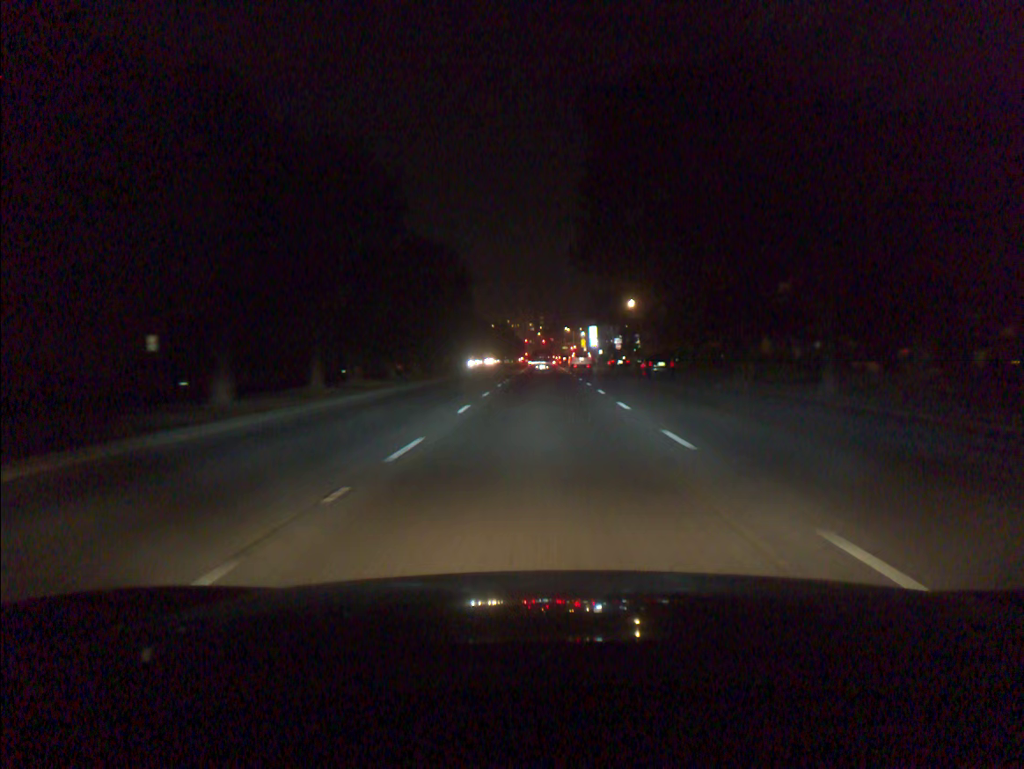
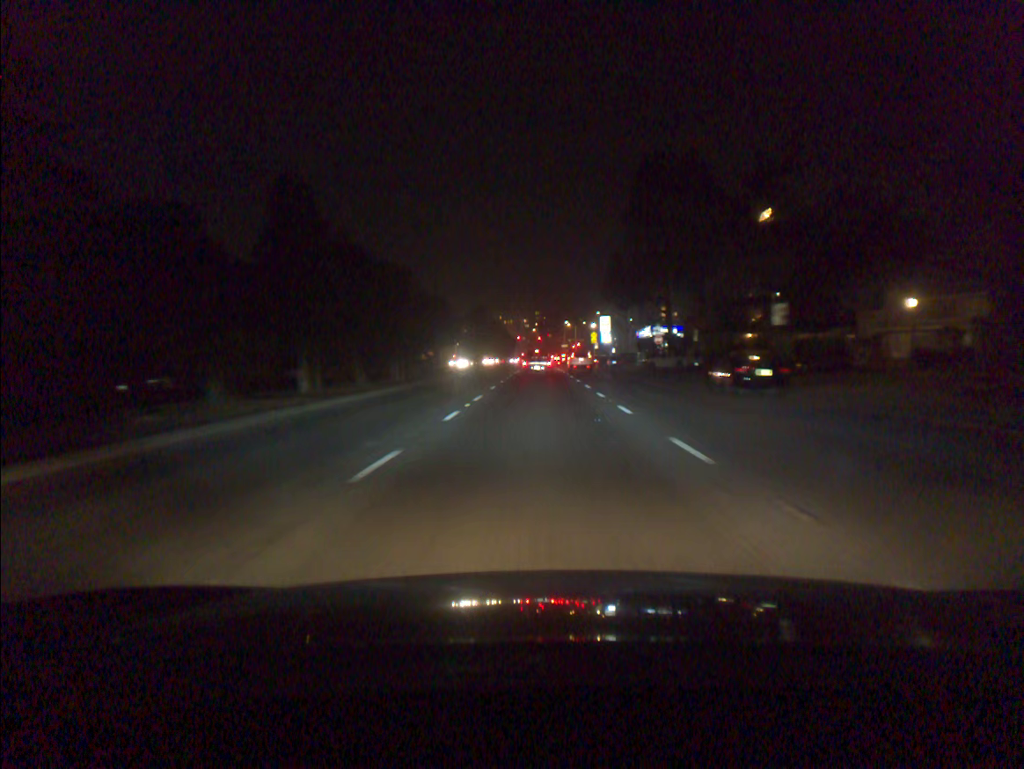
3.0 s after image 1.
(+0.1, +45.0) m; 0°
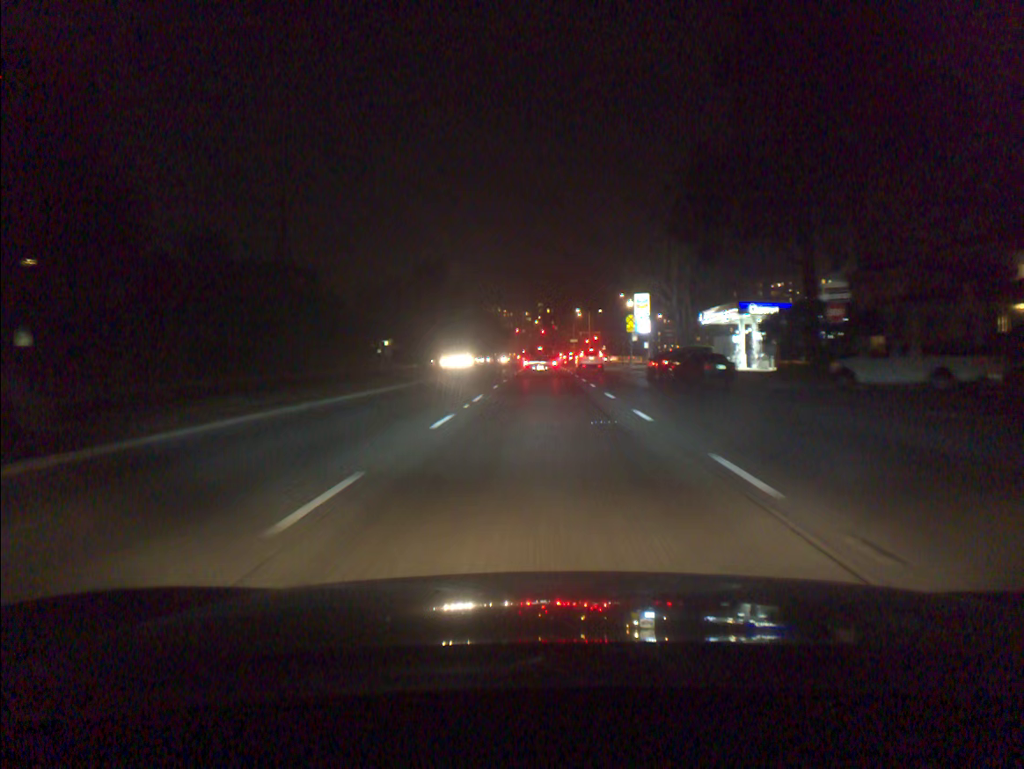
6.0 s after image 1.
(-0.1, +44.7) m; 0°
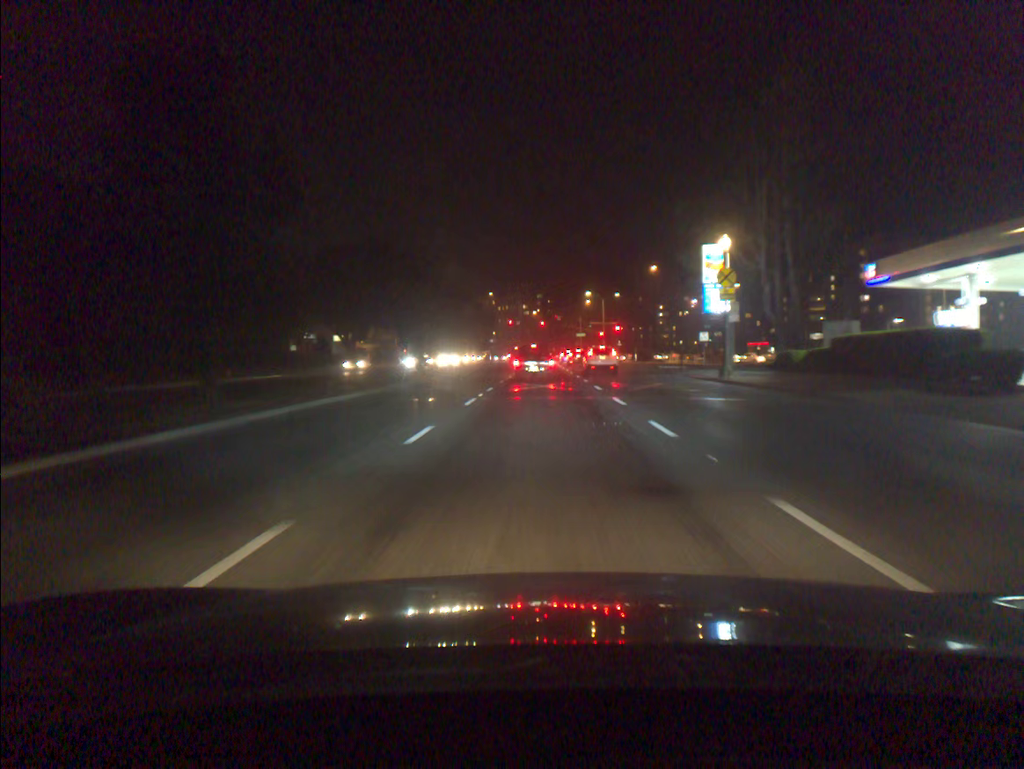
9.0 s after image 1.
(0.0, +39.1) m; 0°
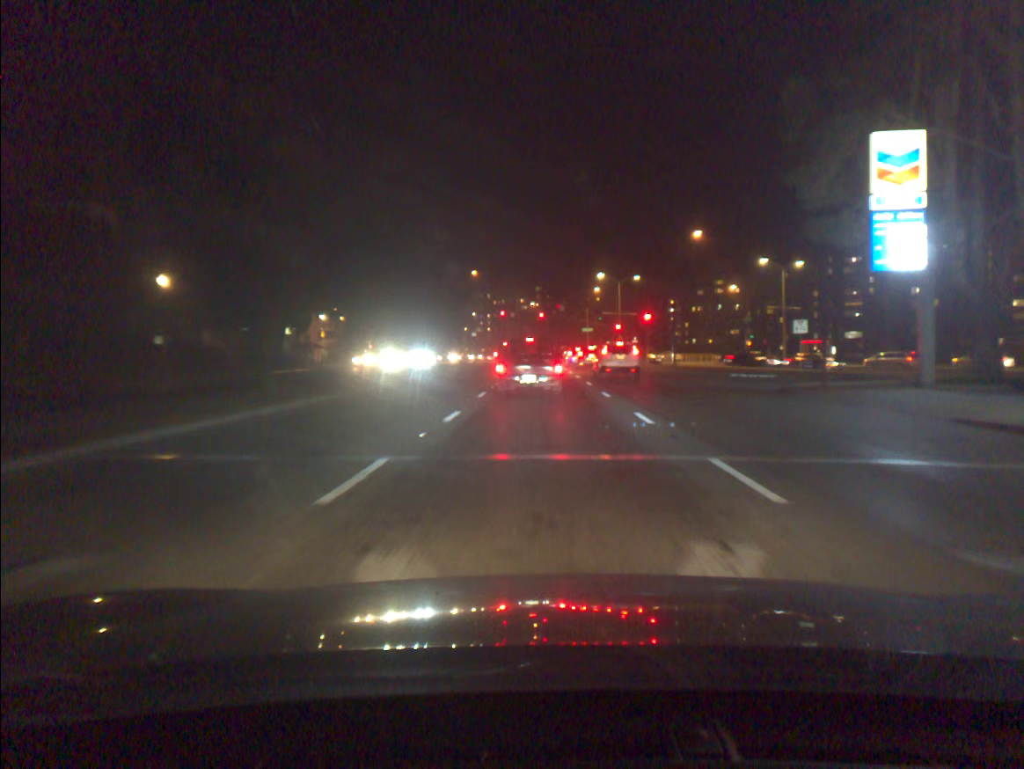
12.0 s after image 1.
(+0.1, +26.8) m; 0°
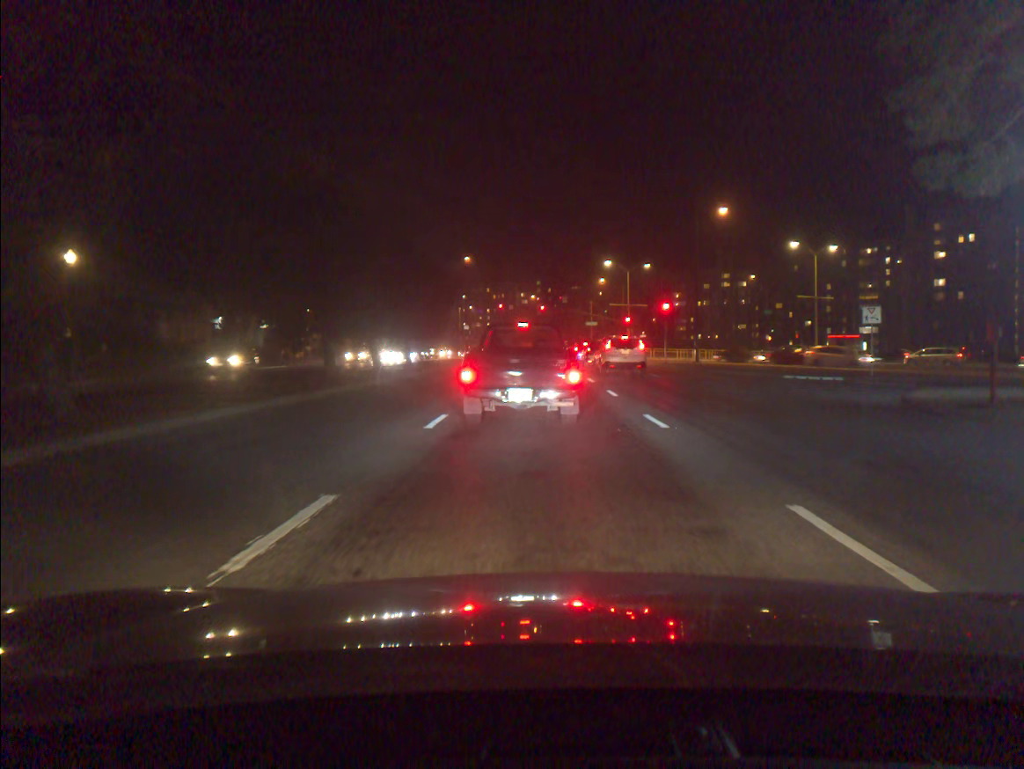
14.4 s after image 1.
(0.0, +9.9) m; 0°
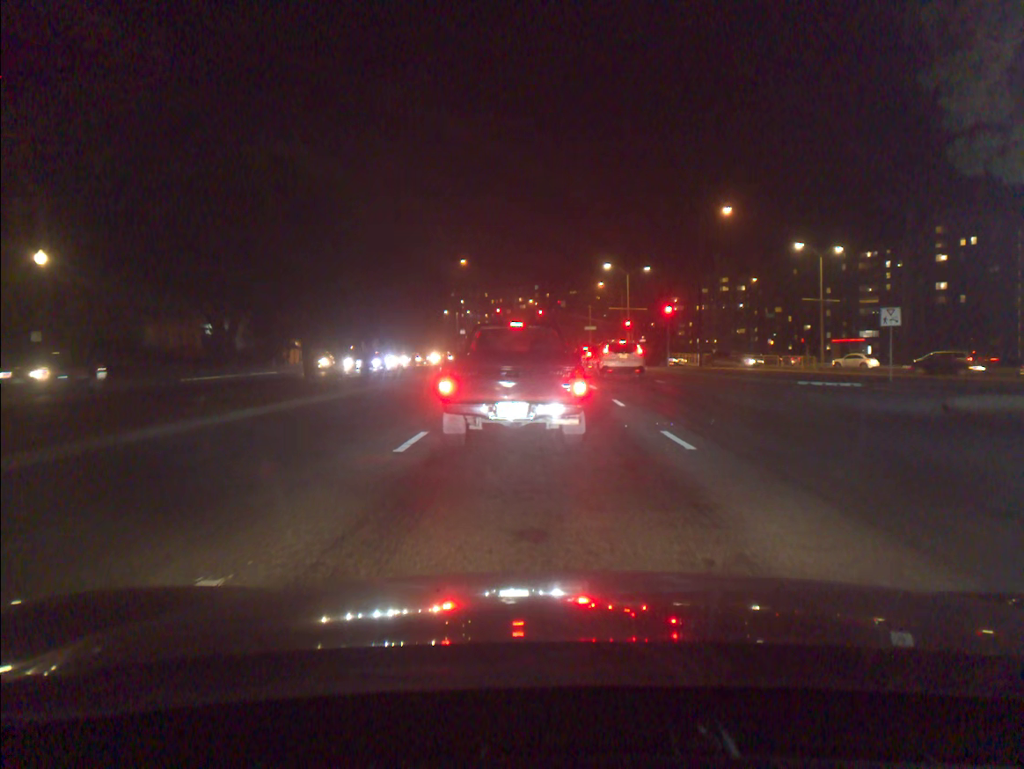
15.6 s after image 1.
(0.0, +2.3) m; 0°
